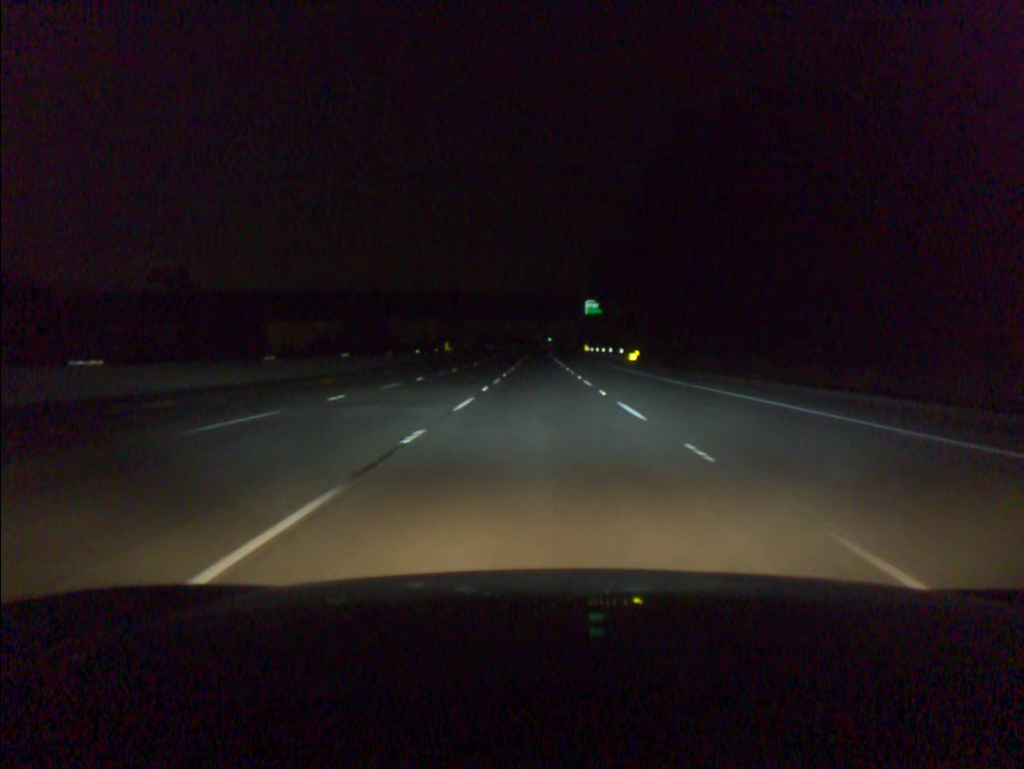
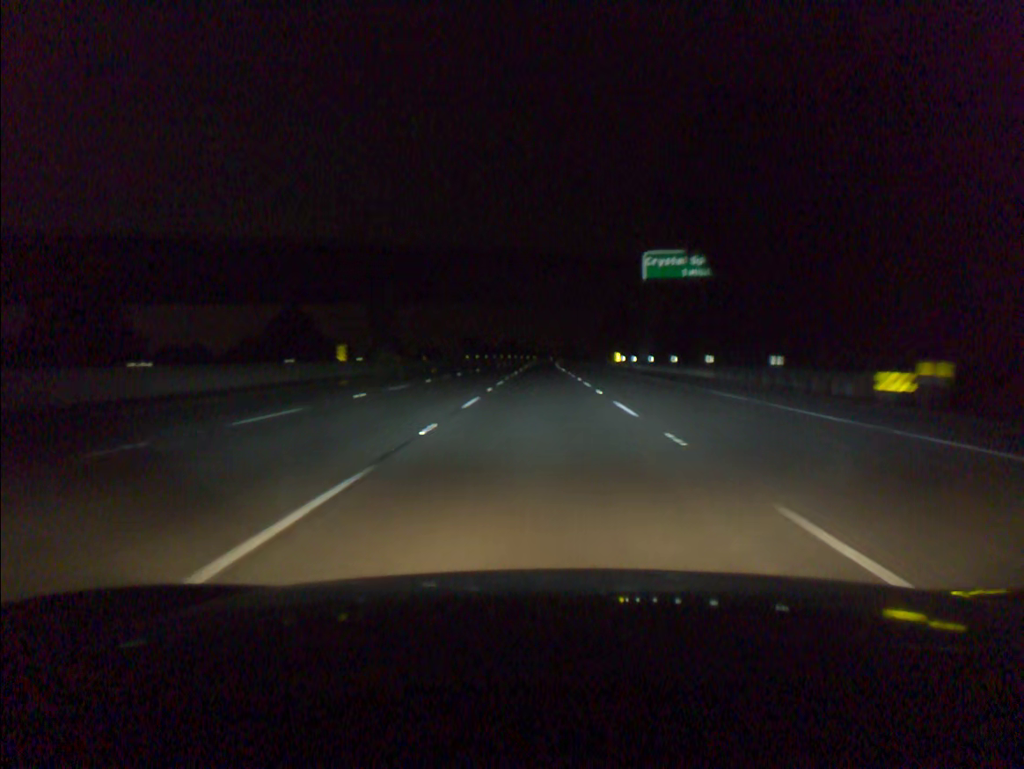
(-0.1, +55.8) m; 0°
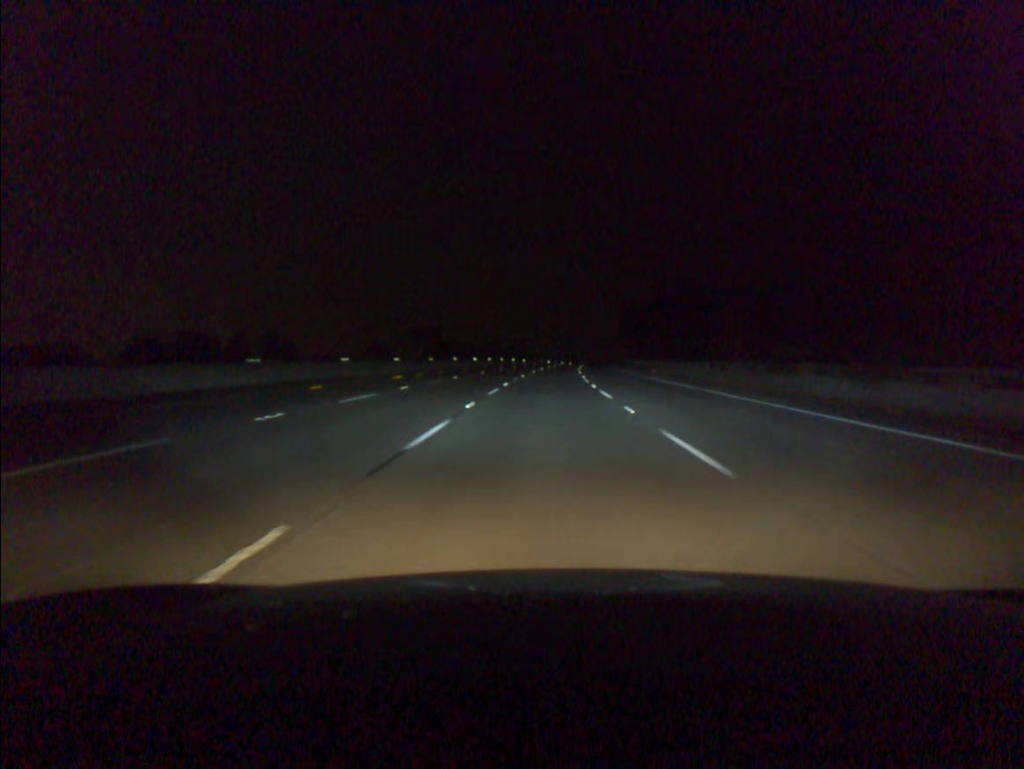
(0.0, +92.7) m; 0°
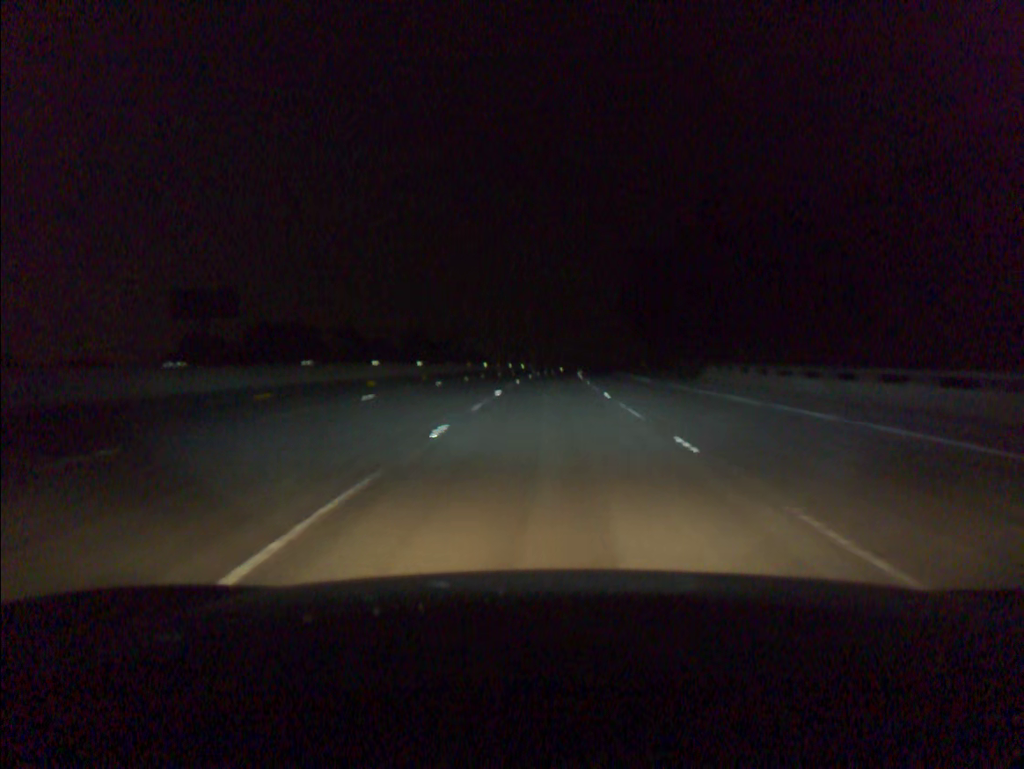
(+2.8, +93.5) m; +4°
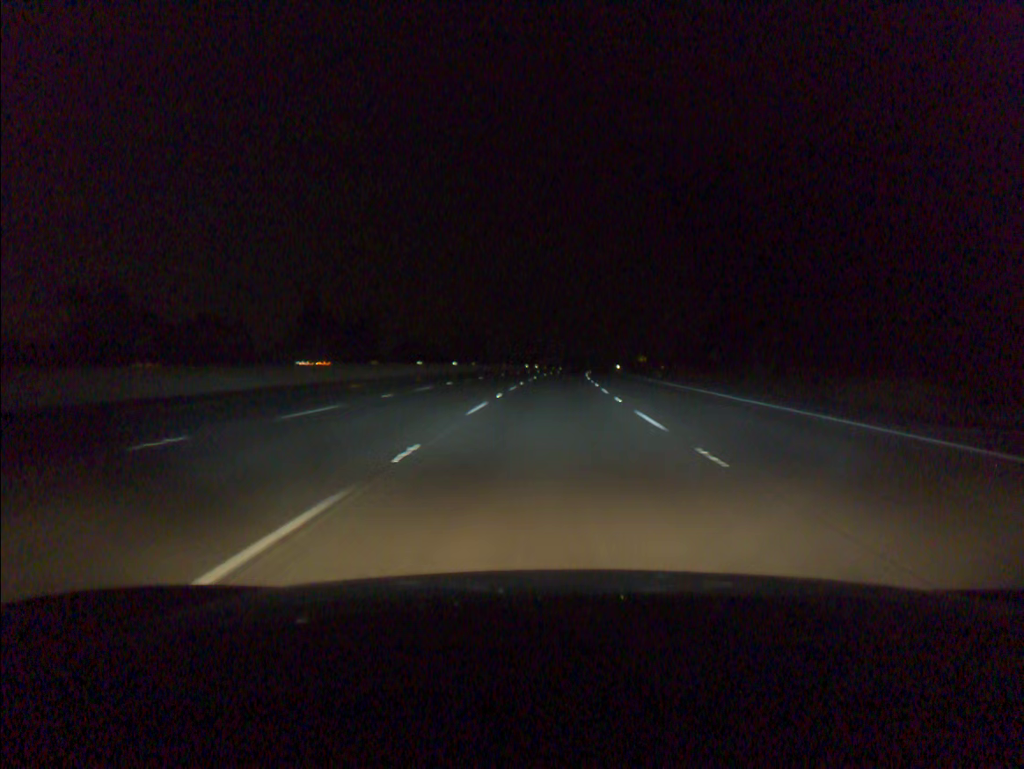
(+1.7, +75.2) m; +3°
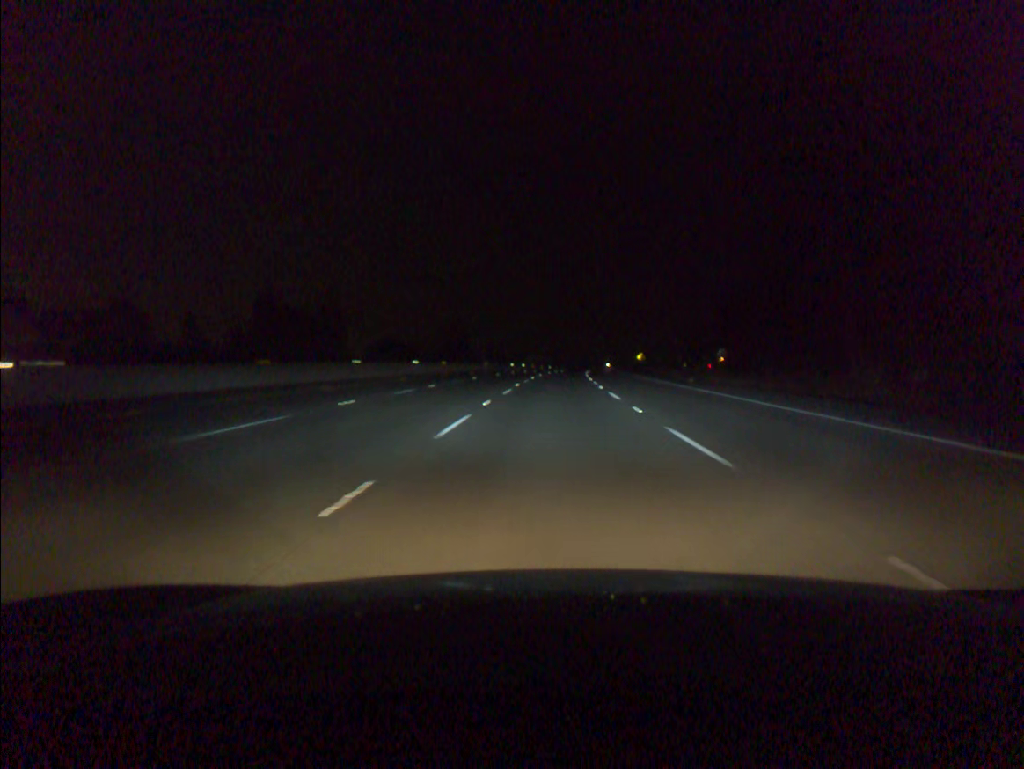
(+0.1, +18.9) m; +1°
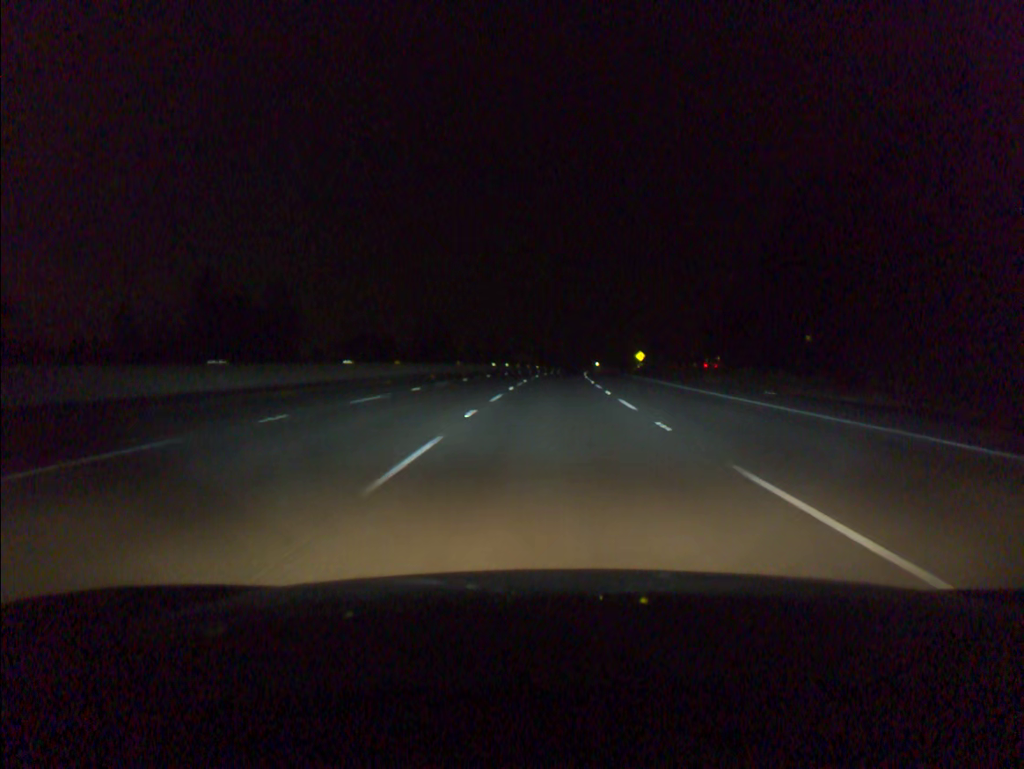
(+0.1, +18.9) m; +1°
